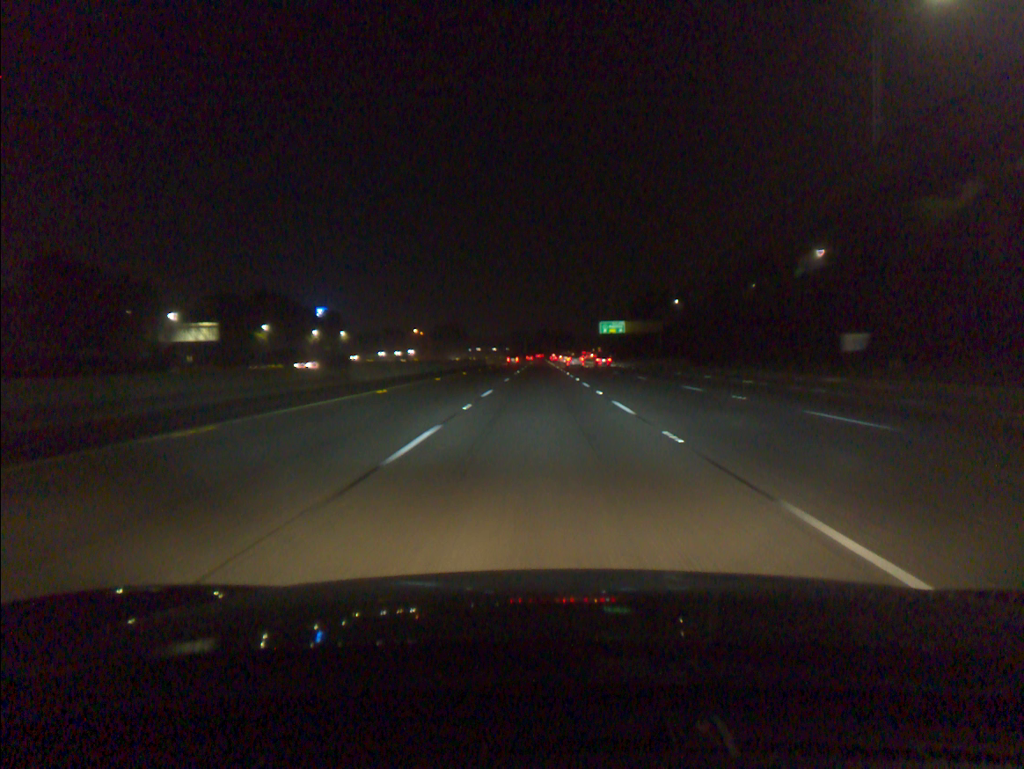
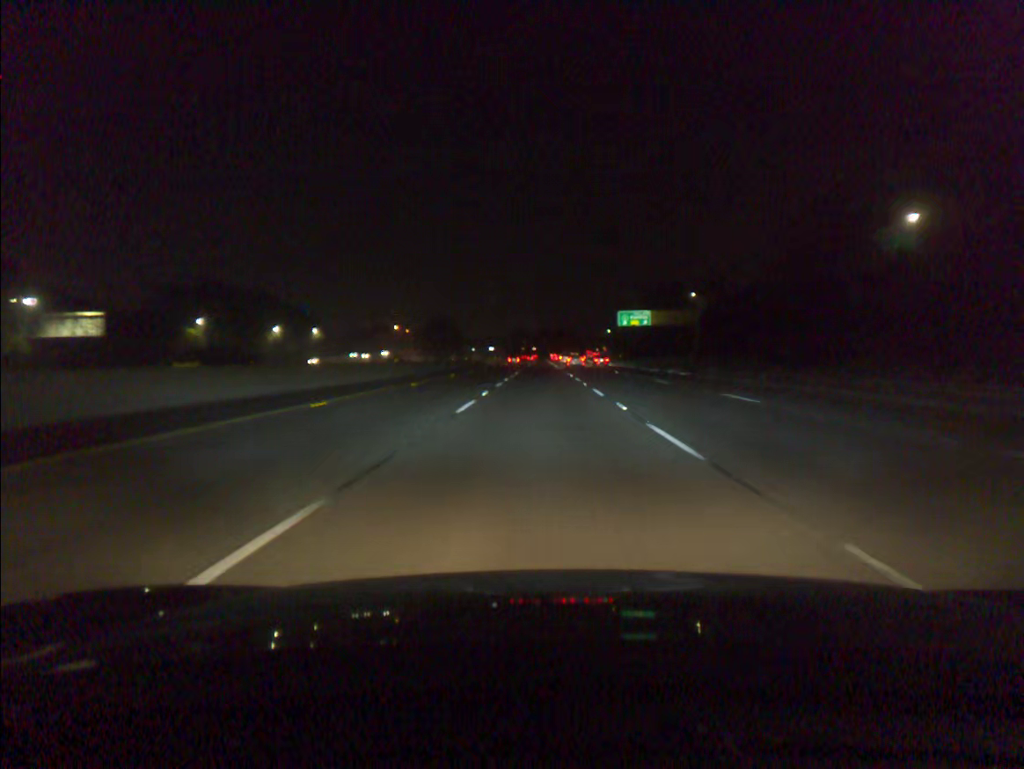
(0.0, +36.5) m; 0°
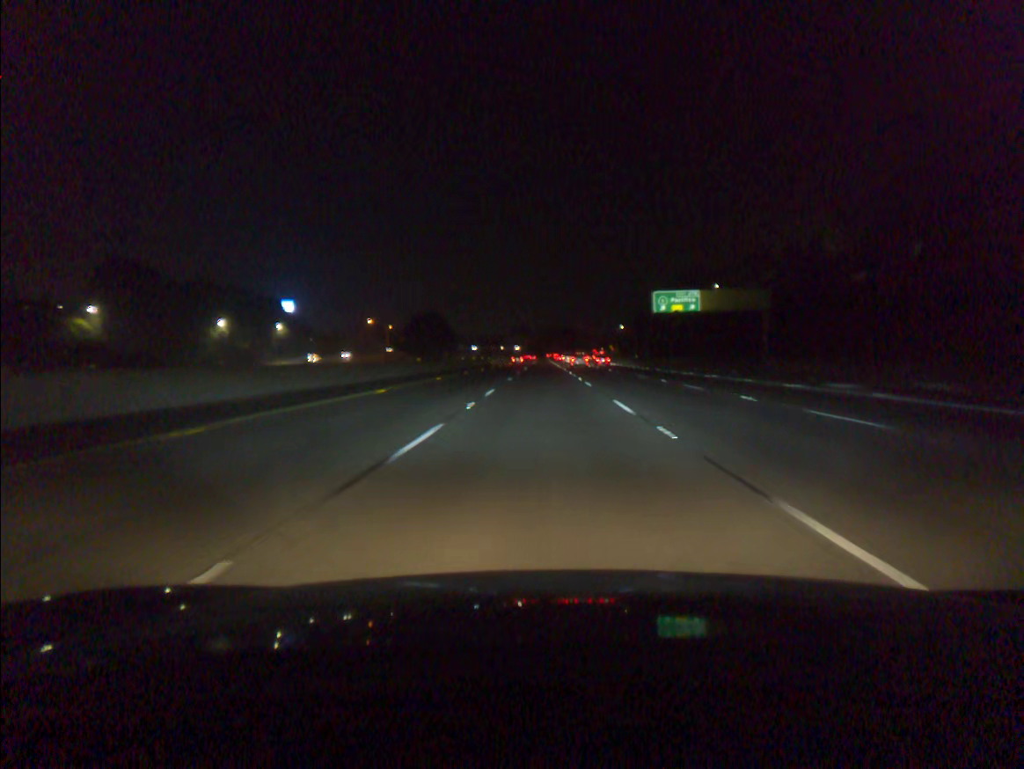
(0.0, +36.5) m; 0°
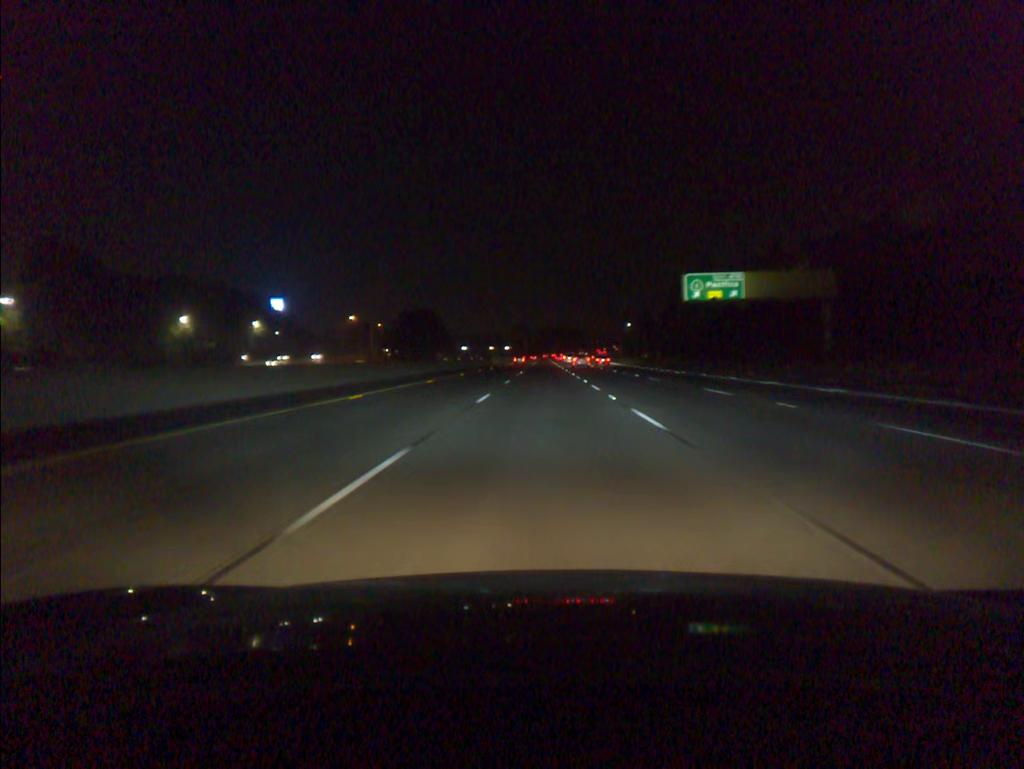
(0.0, +18.3) m; 0°
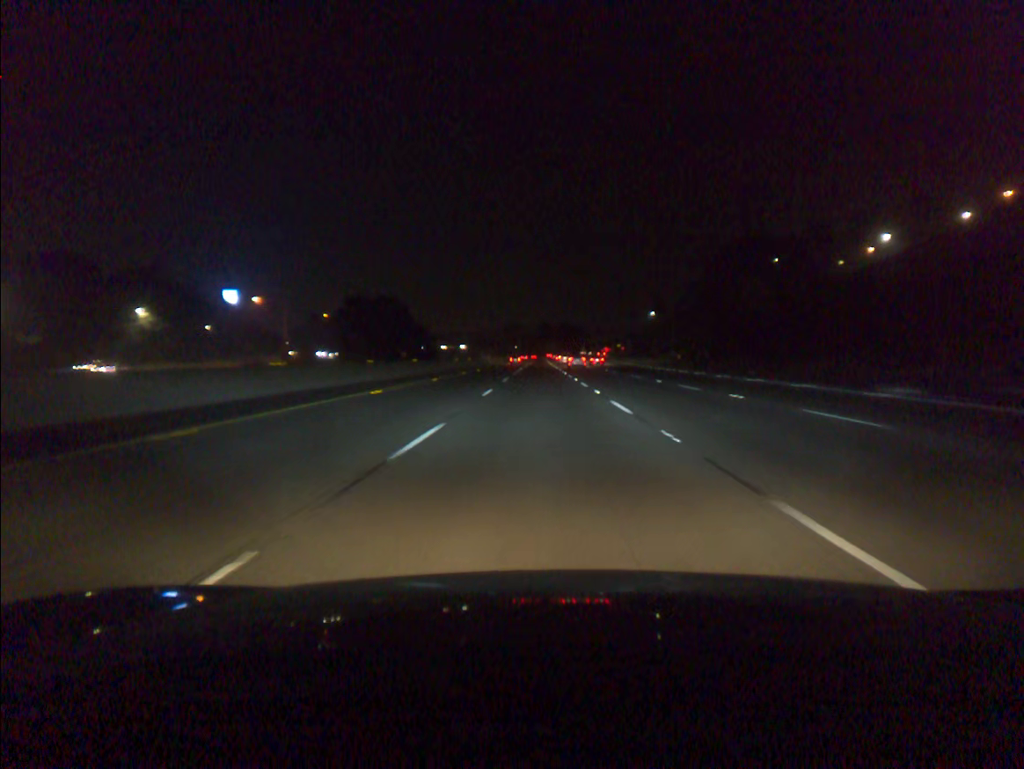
(+0.2, +54.8) m; 0°
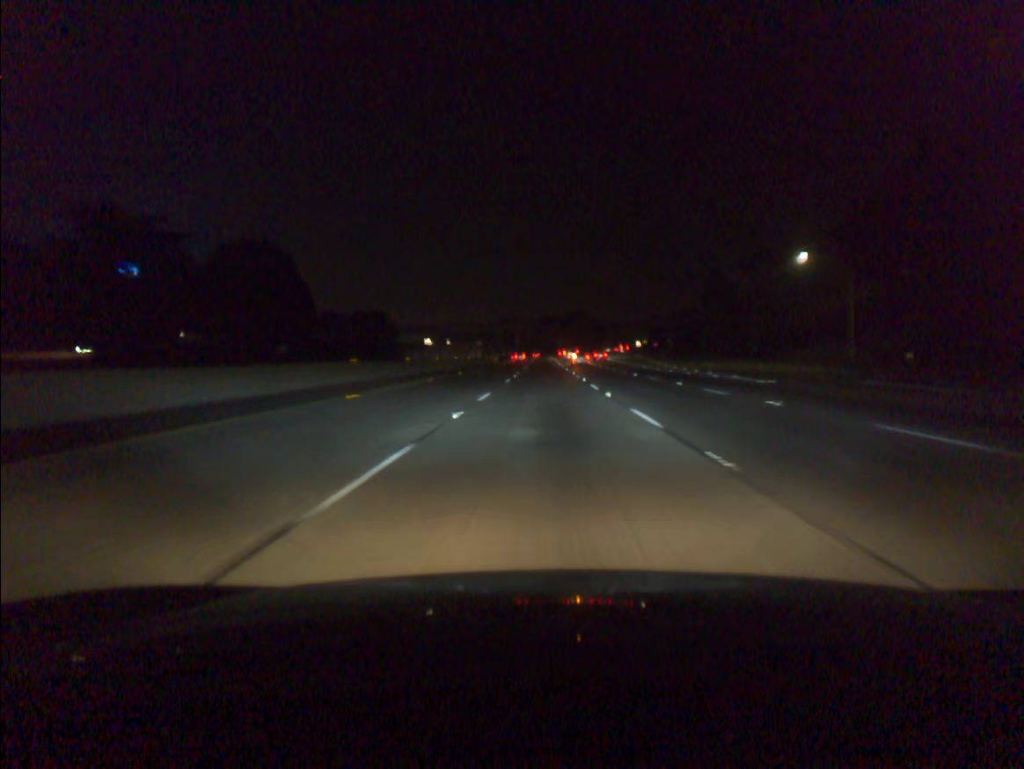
(-0.3, +91.2) m; 0°
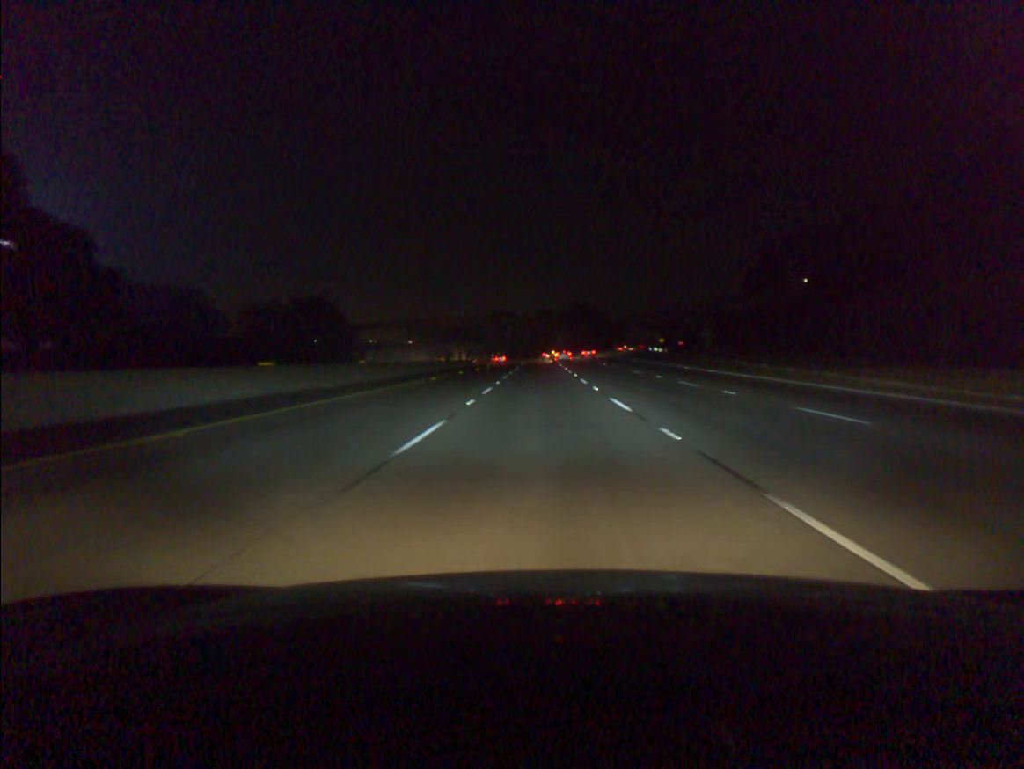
(+0.1, +54.7) m; 0°
